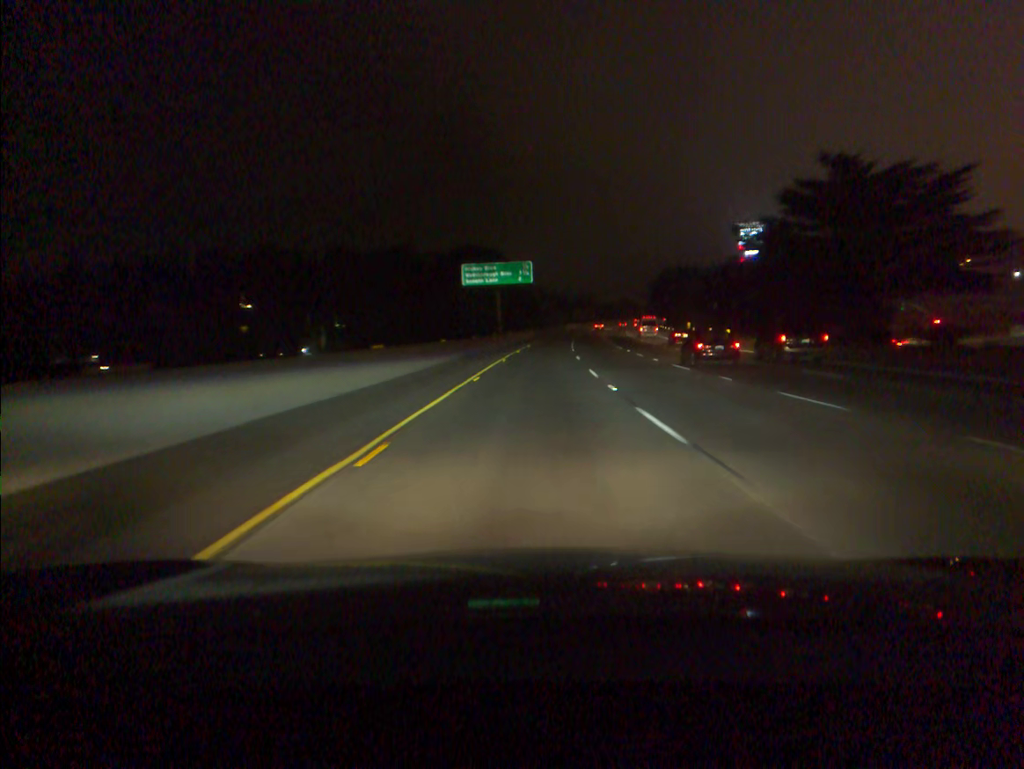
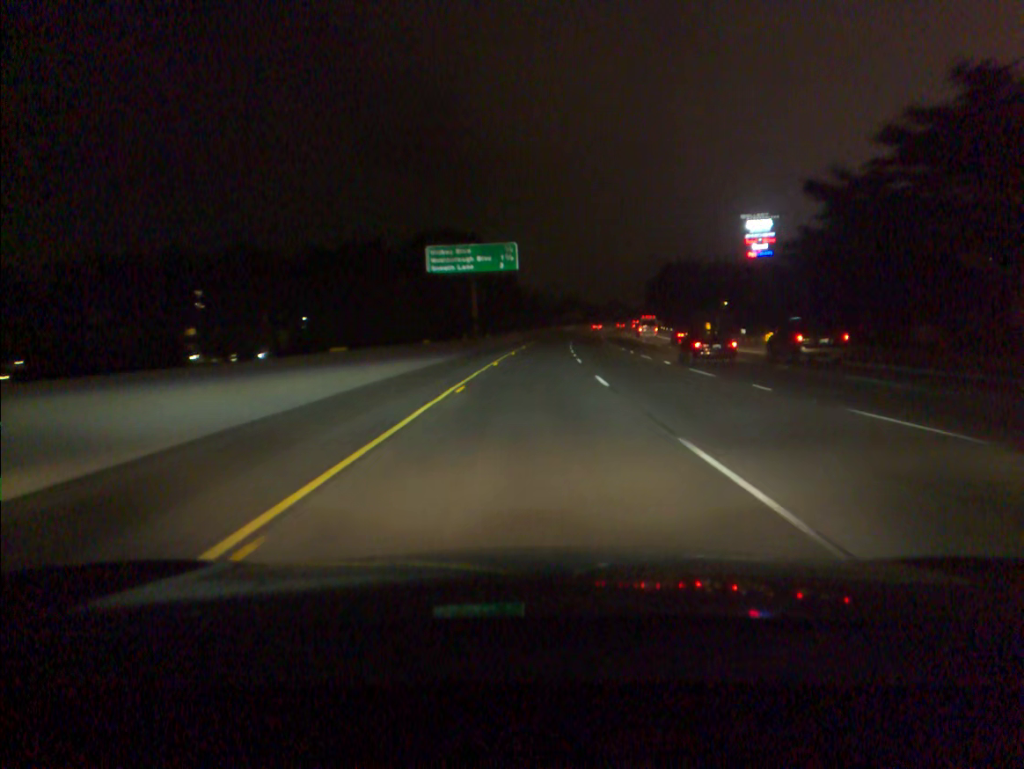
(+0.2, +19.1) m; +1°
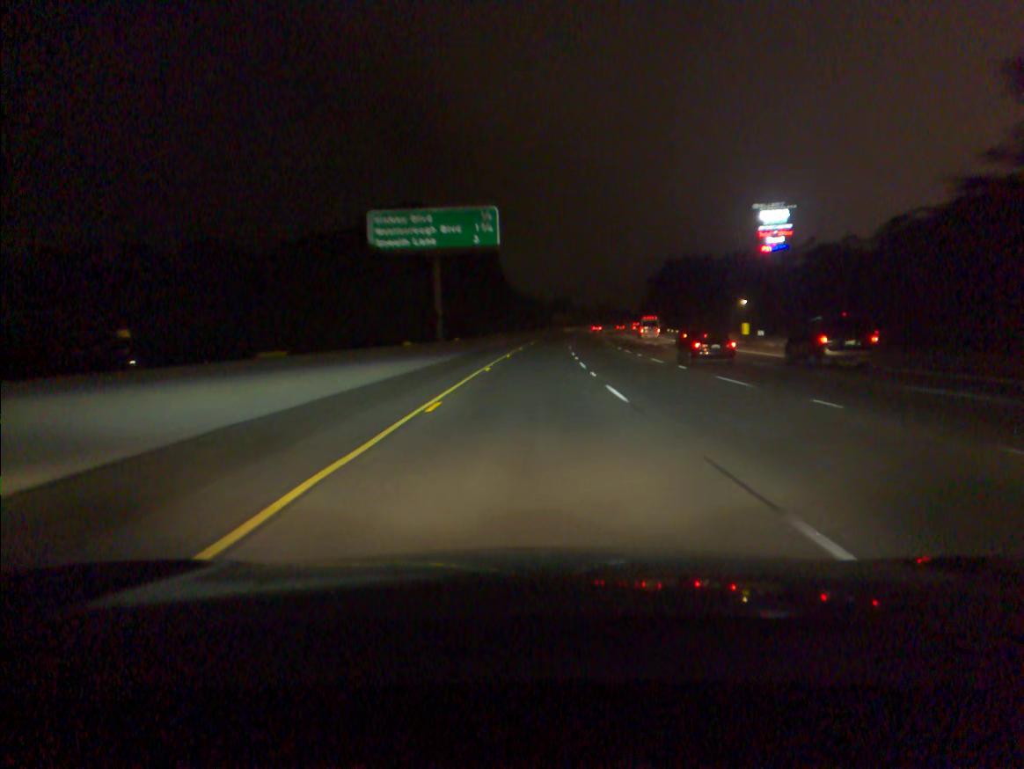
(+0.2, +19.0) m; +1°
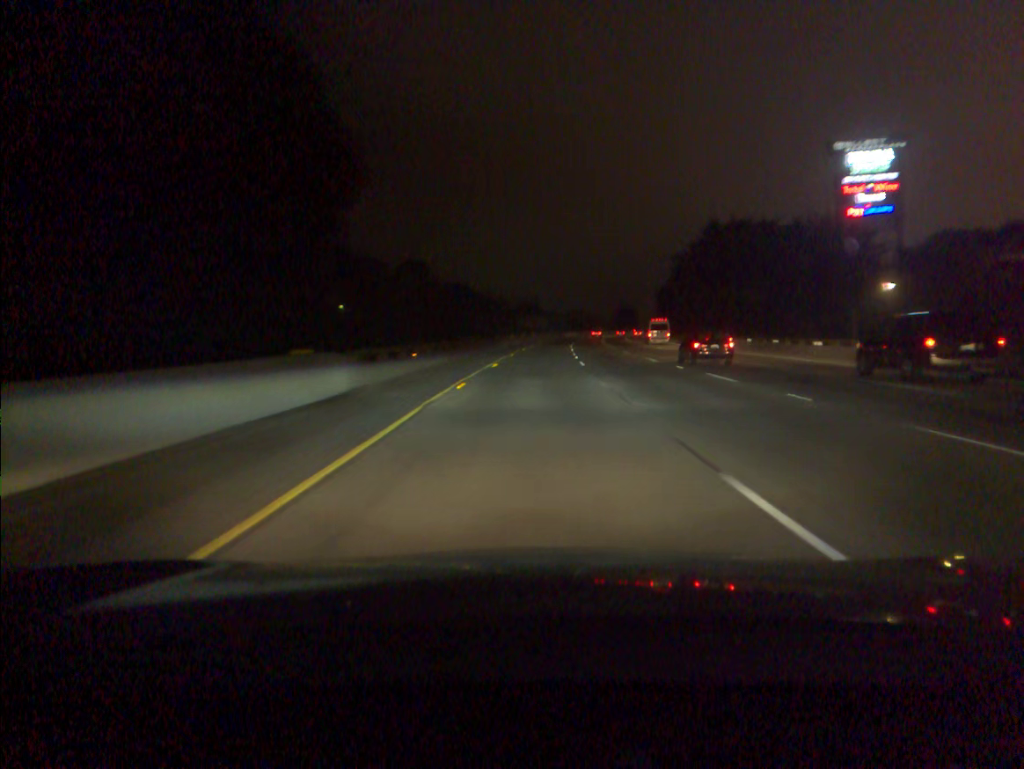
(+1.3, +56.9) m; +3°
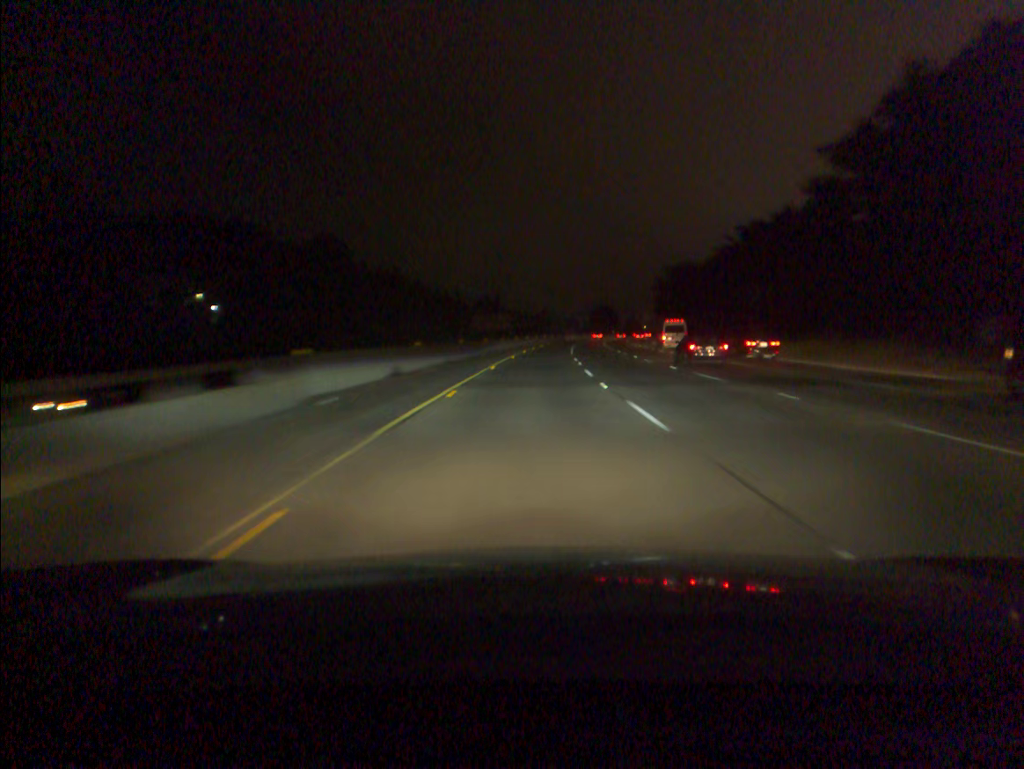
(+1.4, +56.6) m; +3°
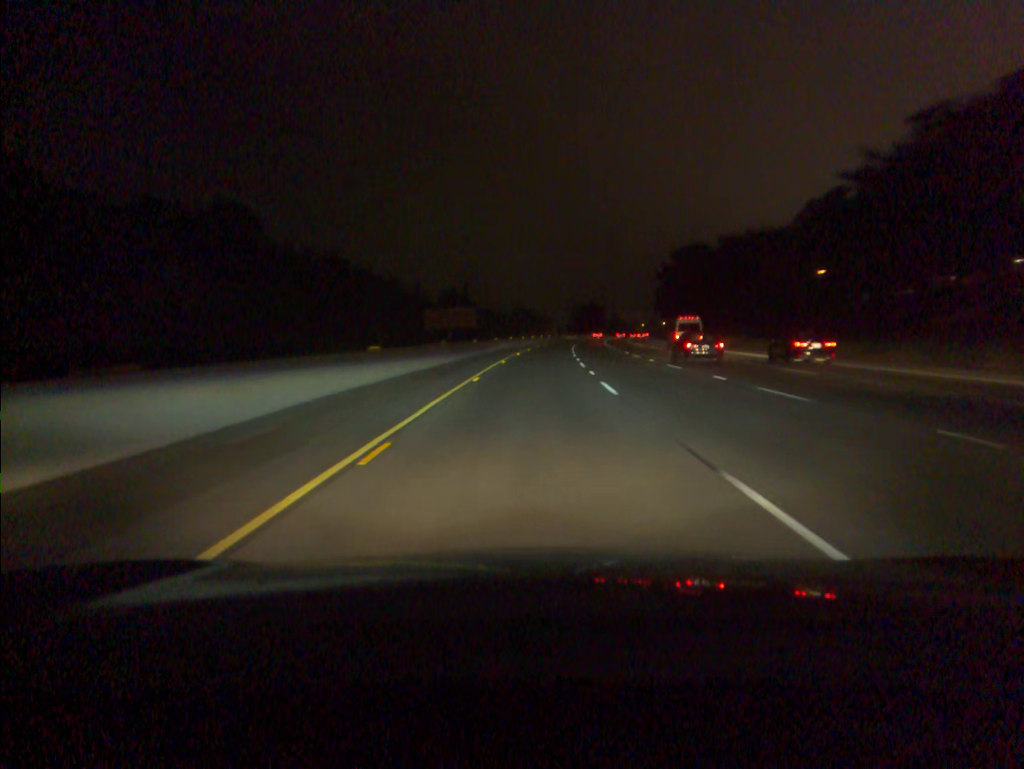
(+0.6, +37.5) m; +2°
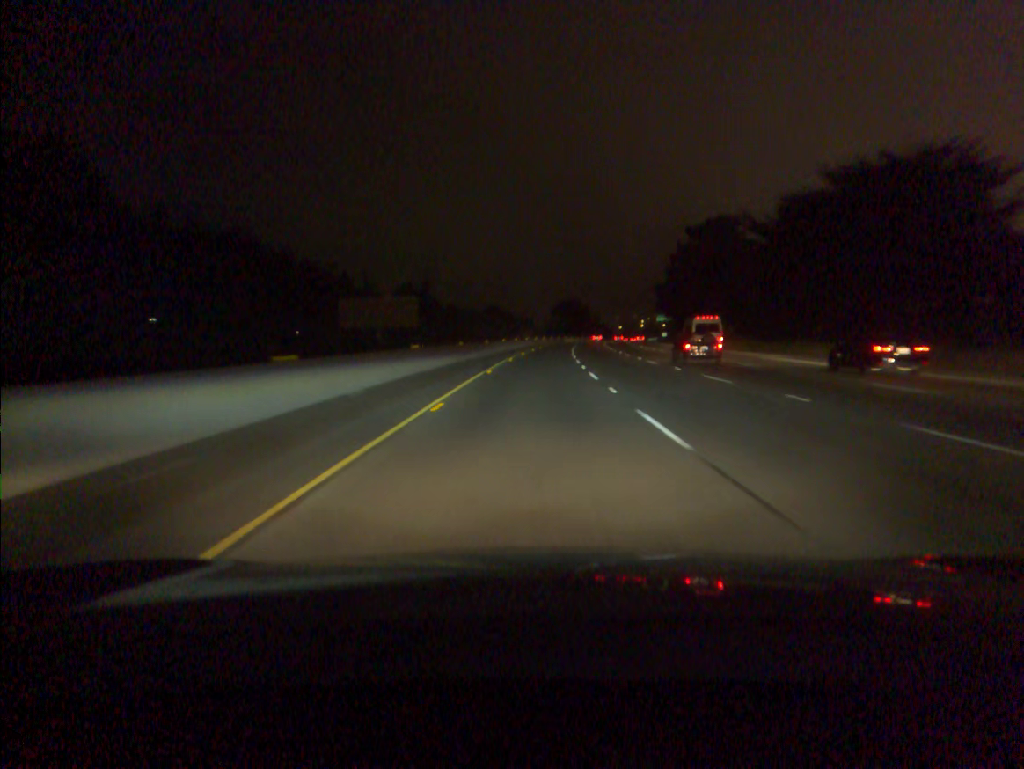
(+0.6, +37.6) m; +2°
